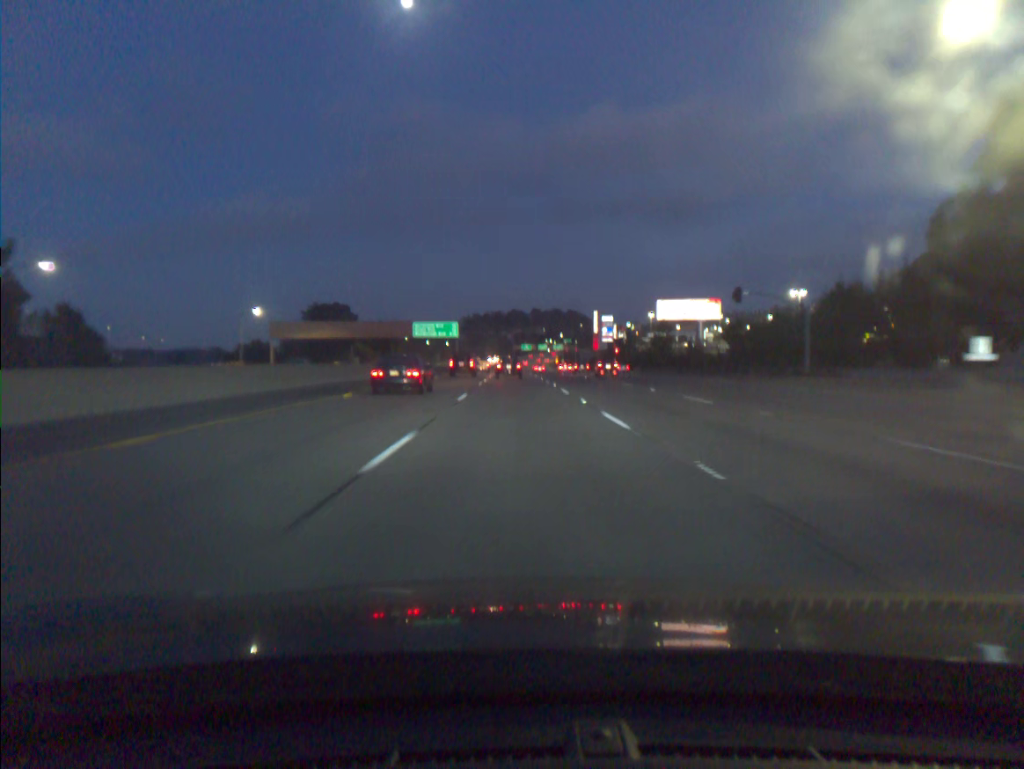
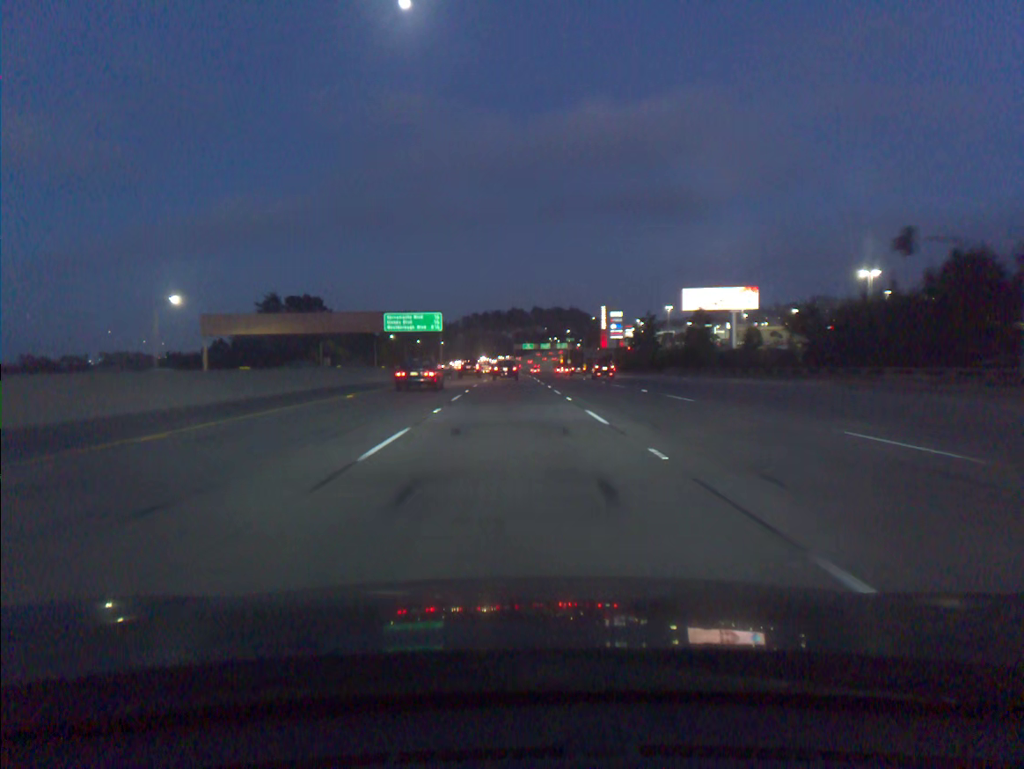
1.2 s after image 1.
(0.0, +28.1) m; 0°
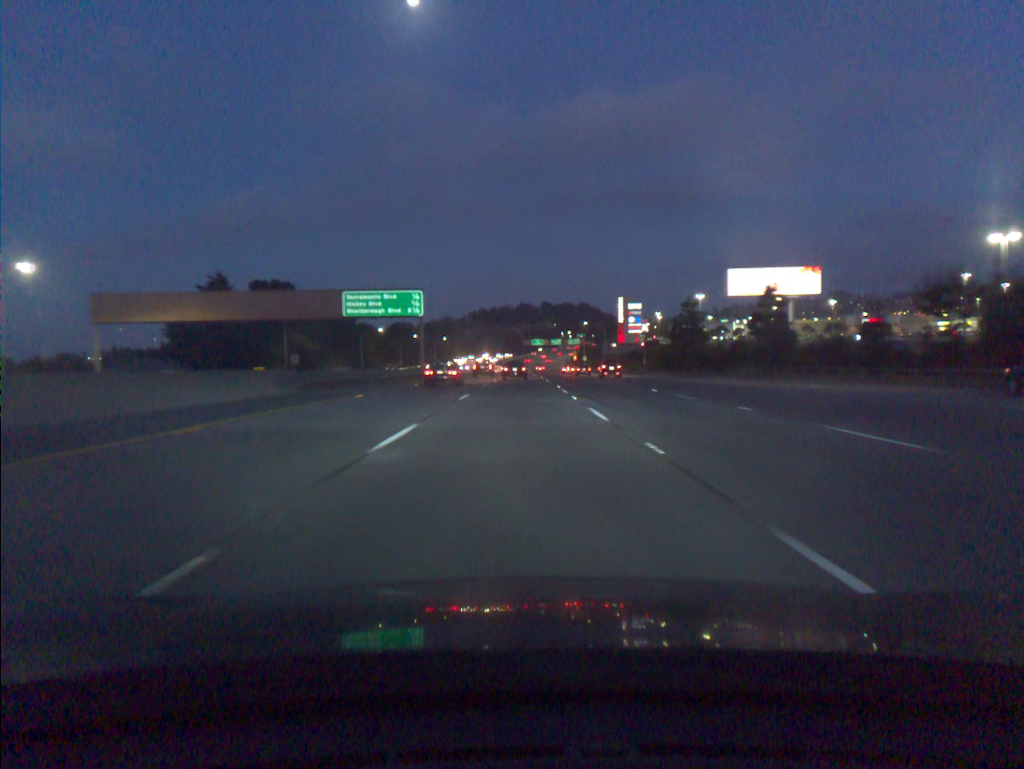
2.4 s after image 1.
(-0.2, +28.4) m; -1°
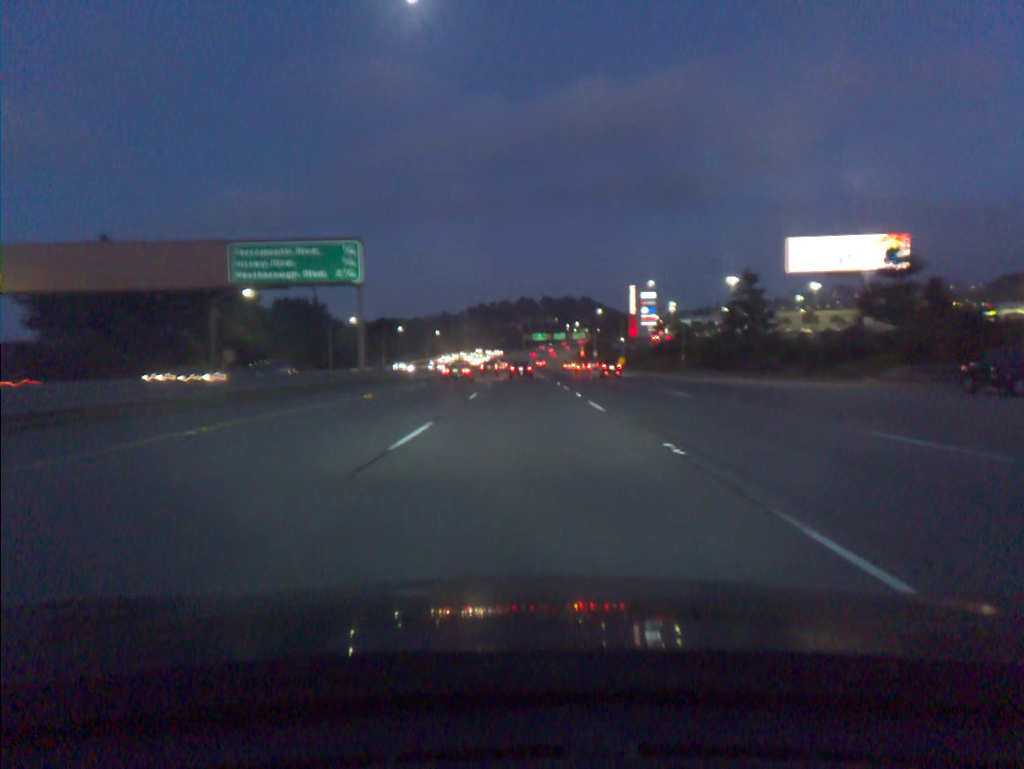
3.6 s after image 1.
(0.0, +28.8) m; 0°
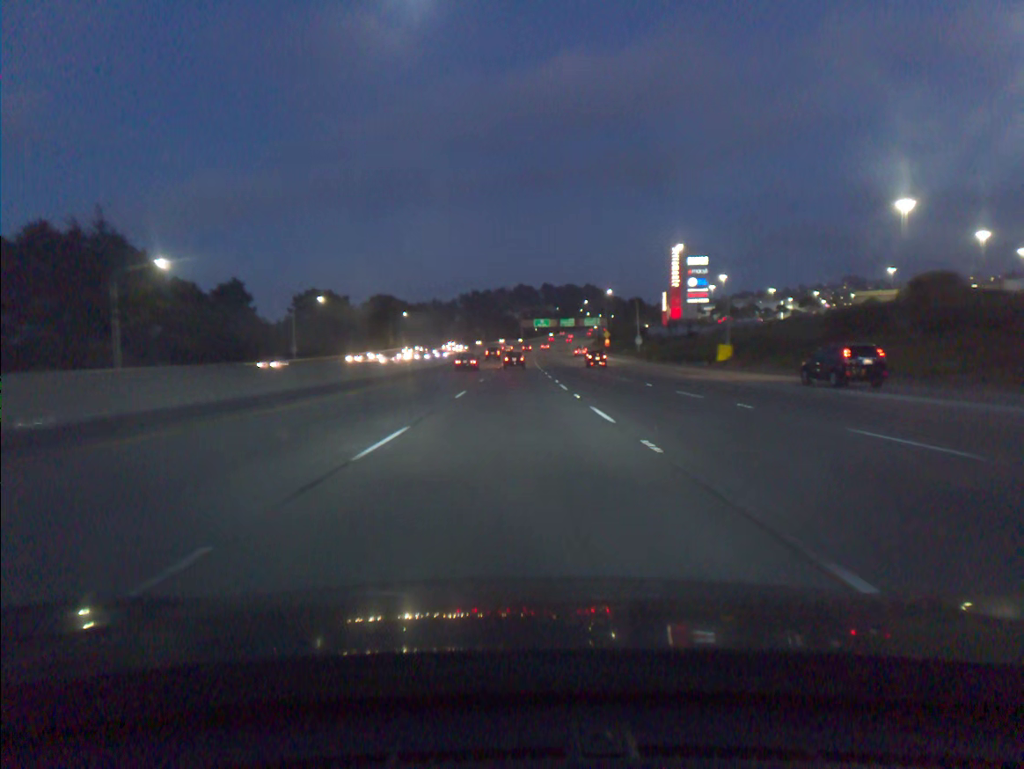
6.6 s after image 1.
(+0.5, +74.6) m; 0°
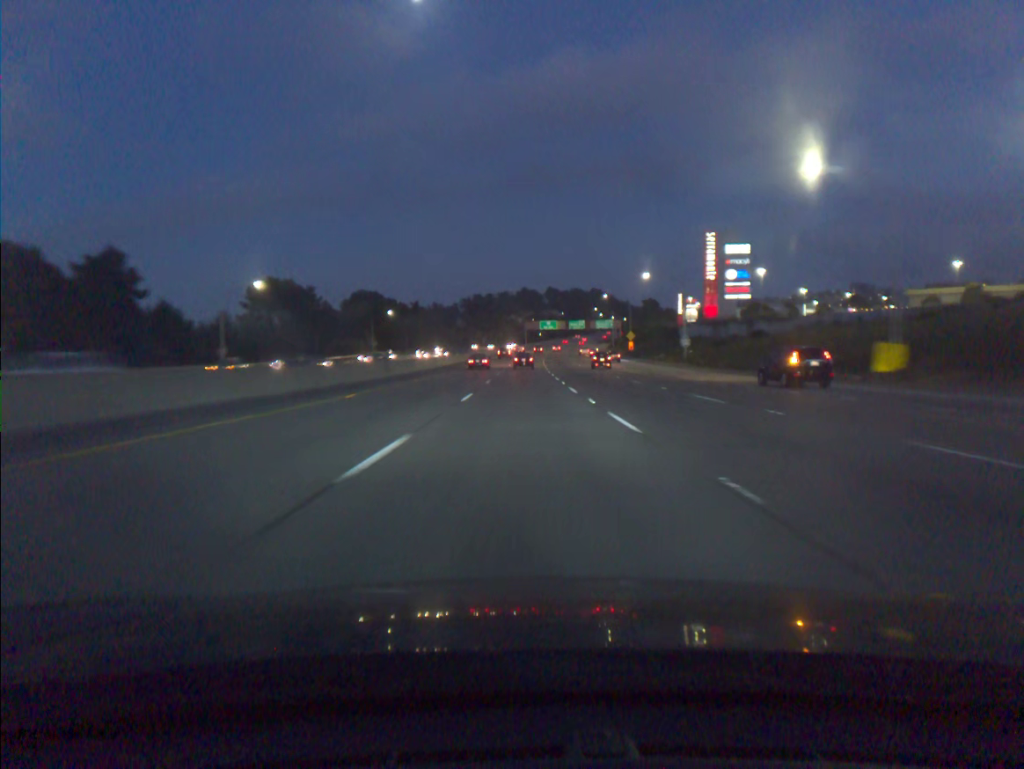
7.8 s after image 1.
(-0.1, +30.9) m; 0°
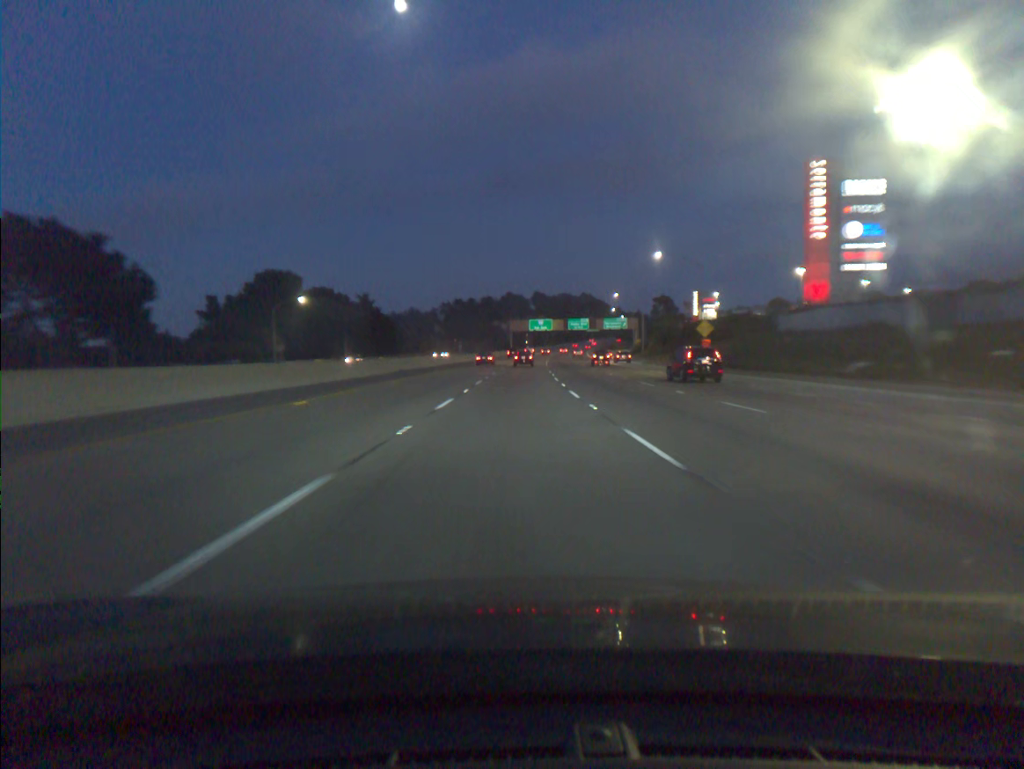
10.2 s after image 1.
(+0.6, +62.9) m; +1°
